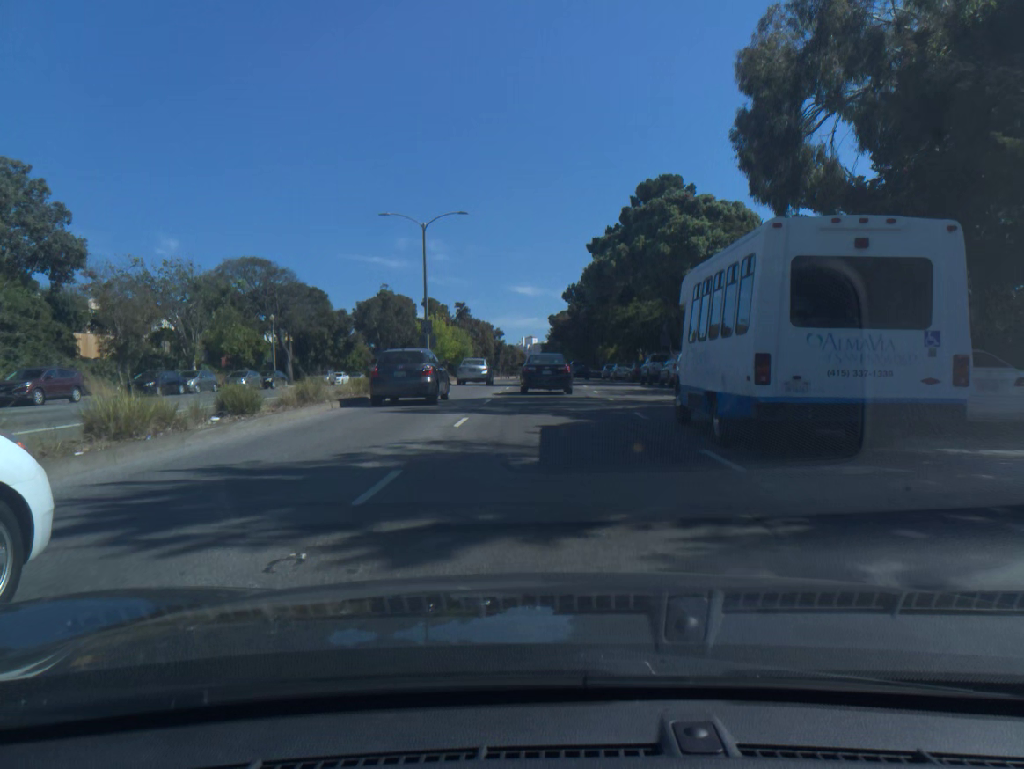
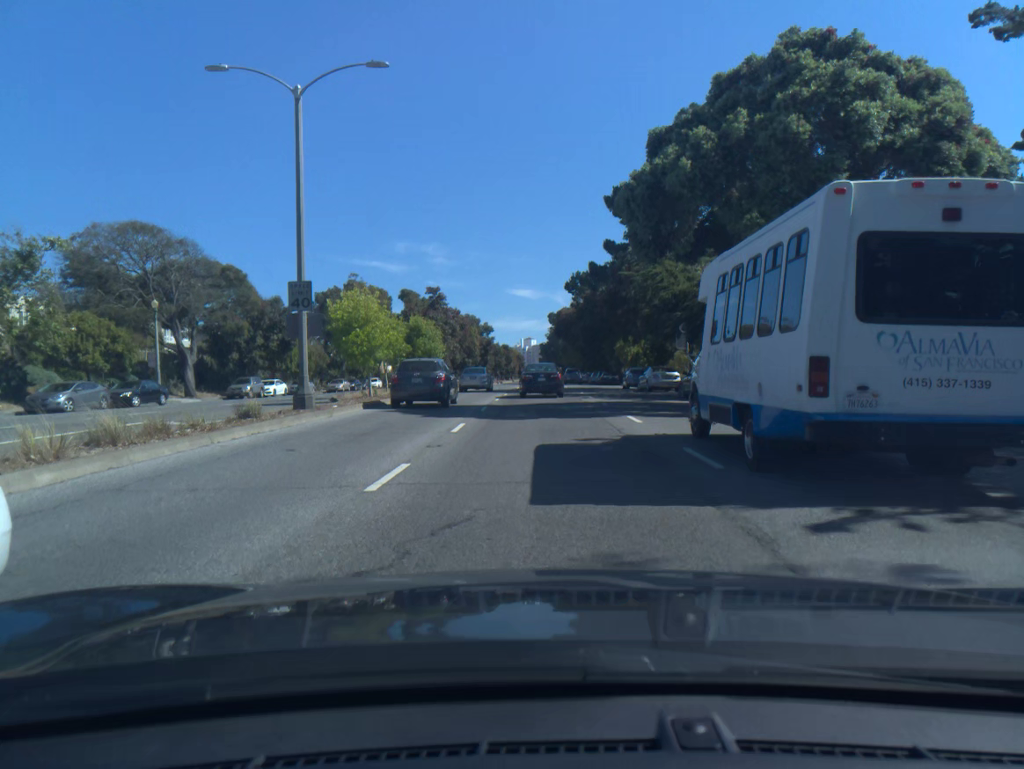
(+0.1, +21.2) m; 0°
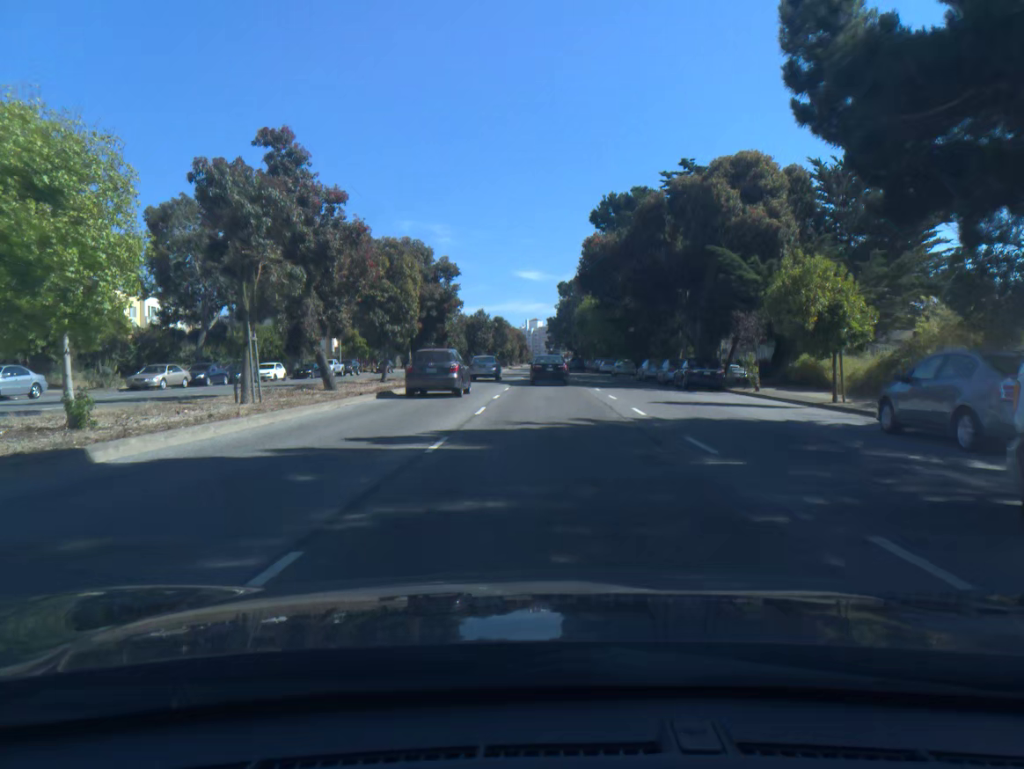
(-0.3, +41.5) m; 0°
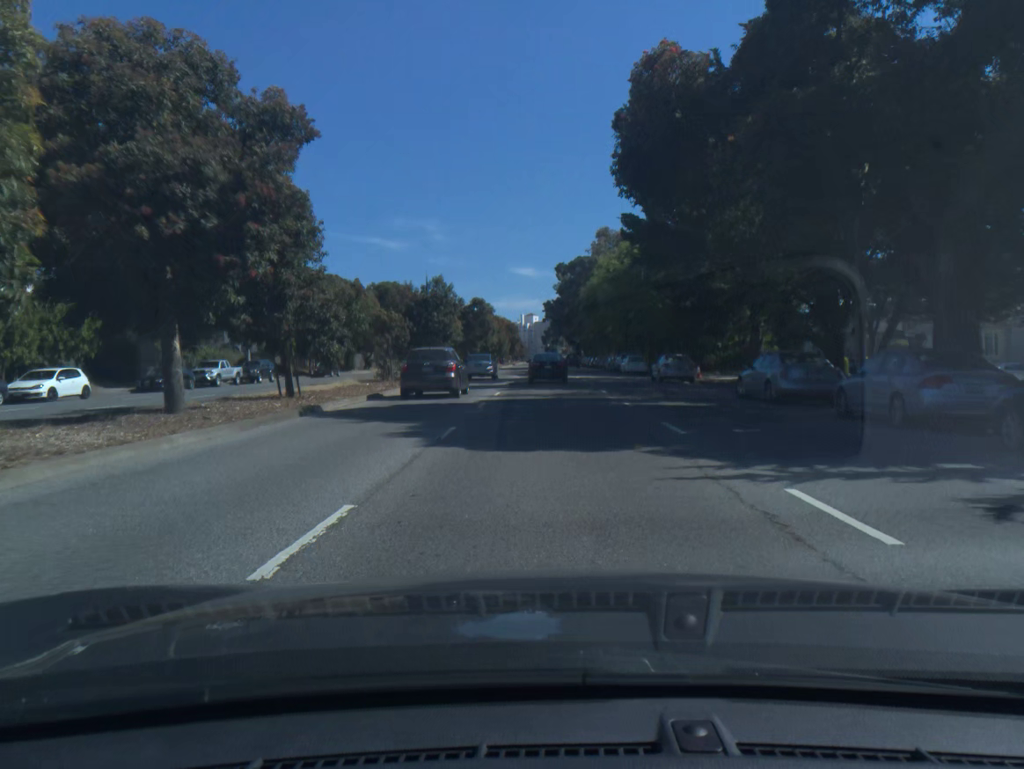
(+0.1, +27.0) m; 0°
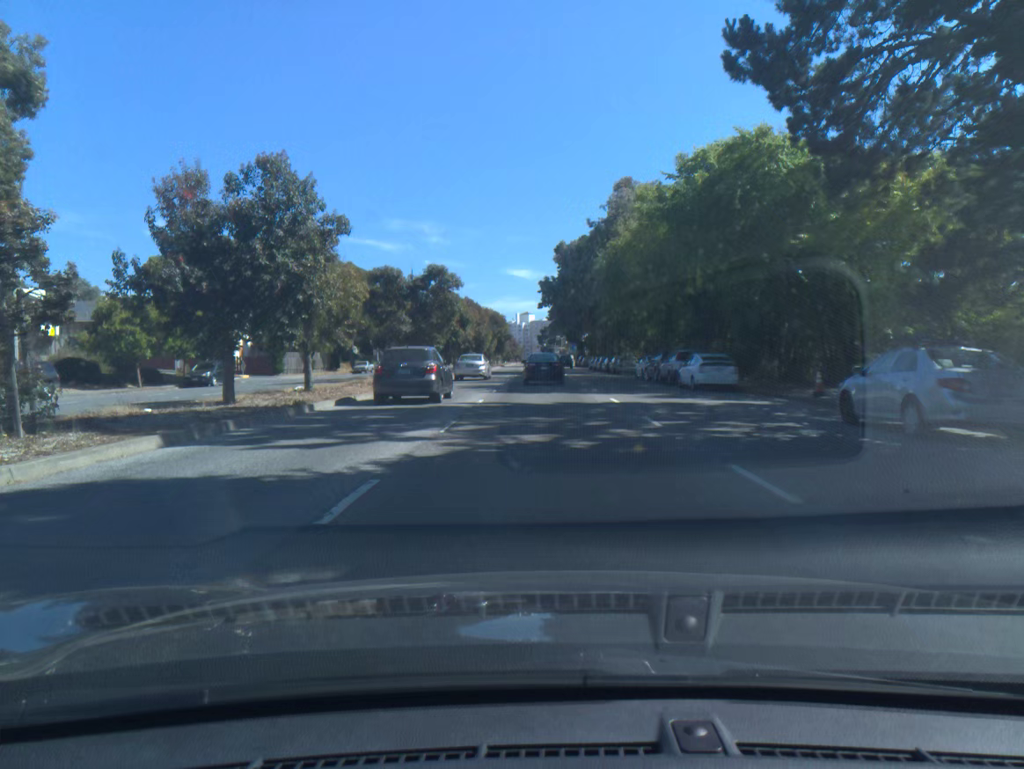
(0.0, +27.3) m; 0°
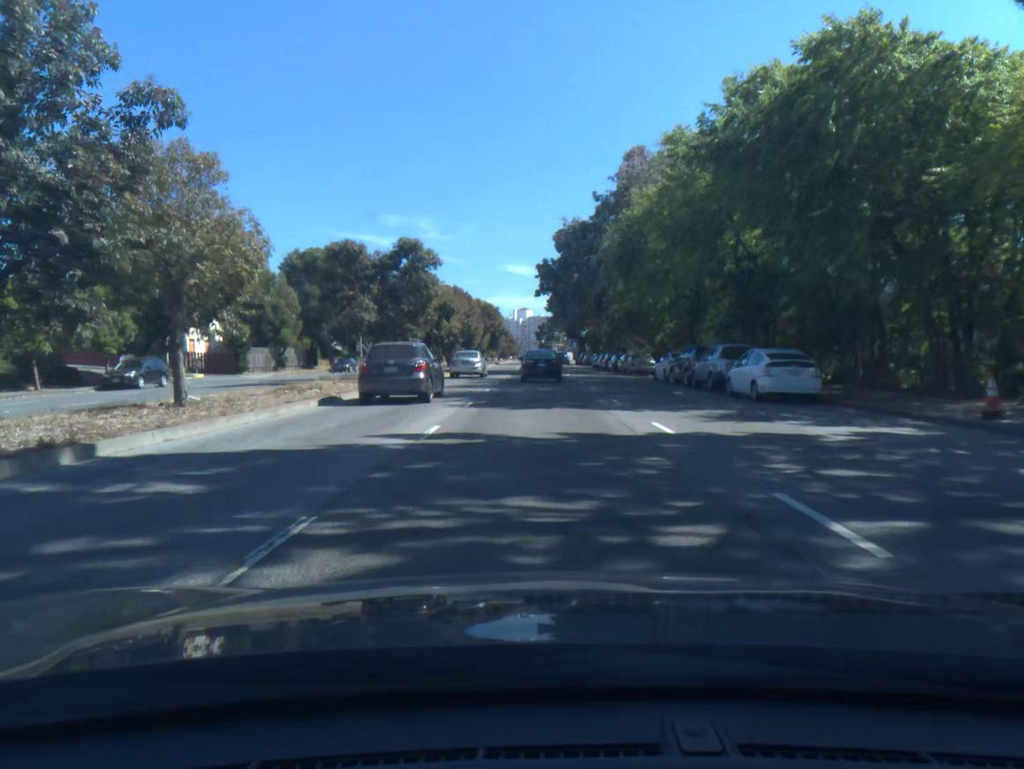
(0.0, +9.1) m; 0°
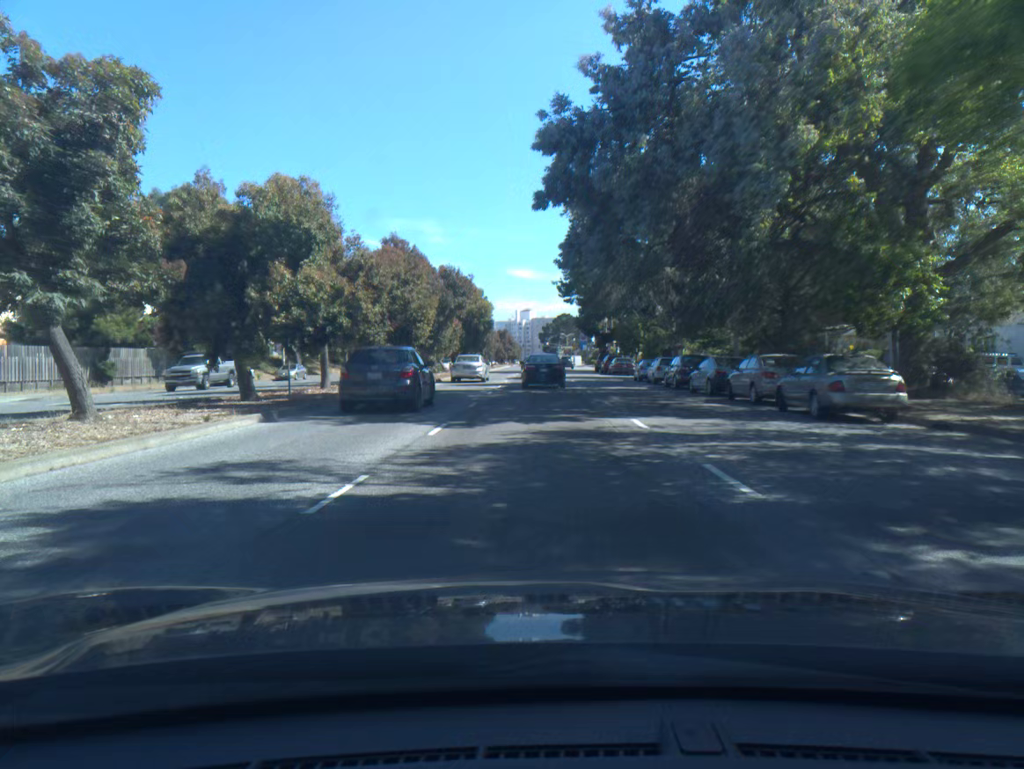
(-0.1, +34.1) m; 0°
